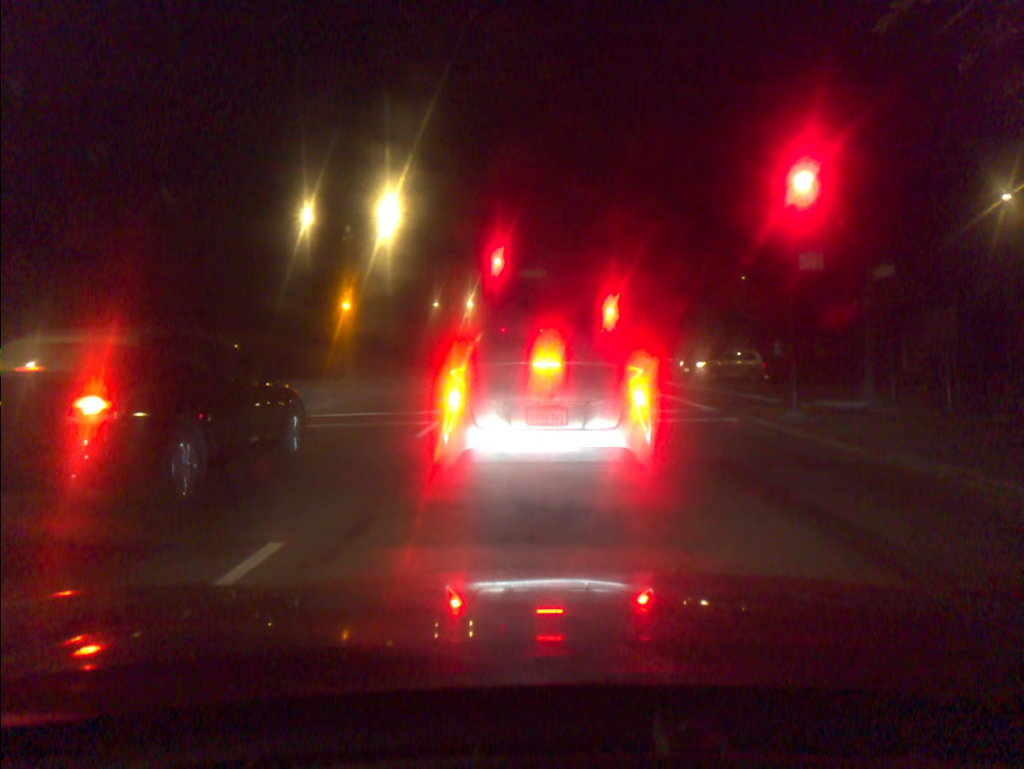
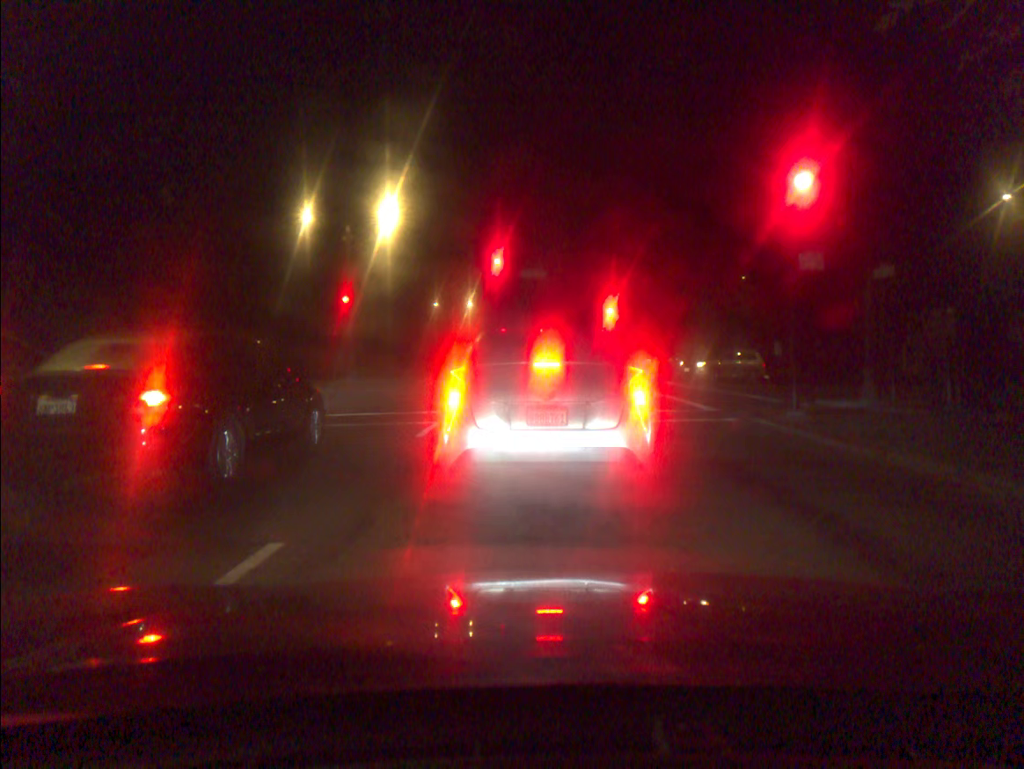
(0.0, 0.0) m; 0°
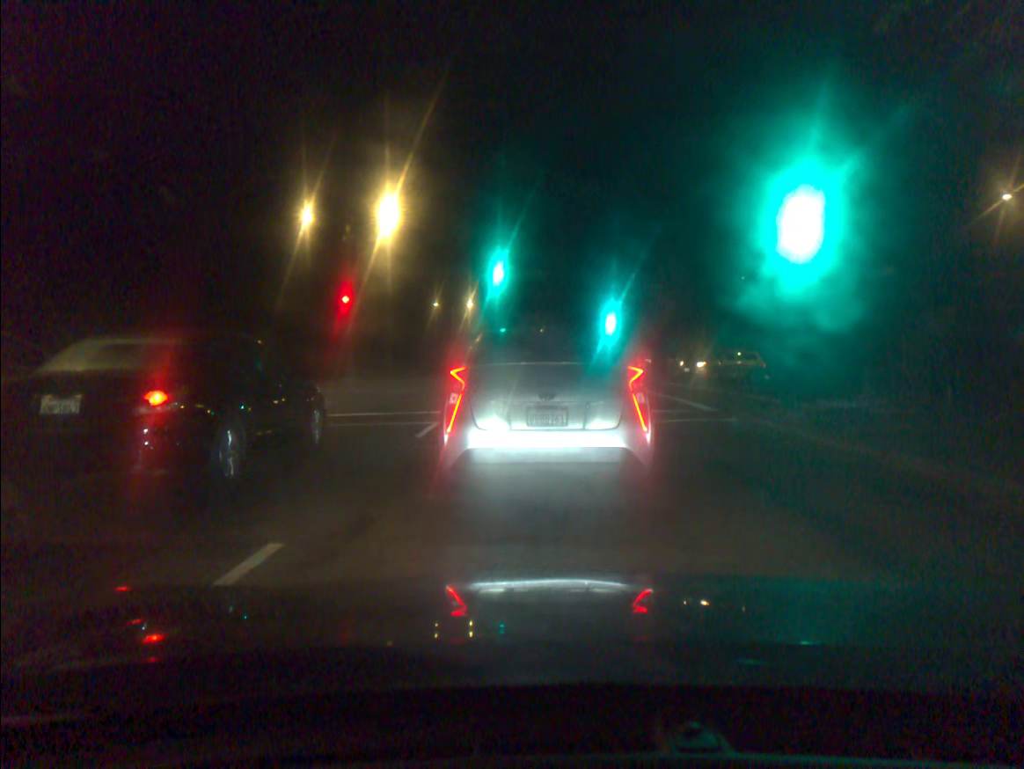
(0.0, 0.0) m; 0°
